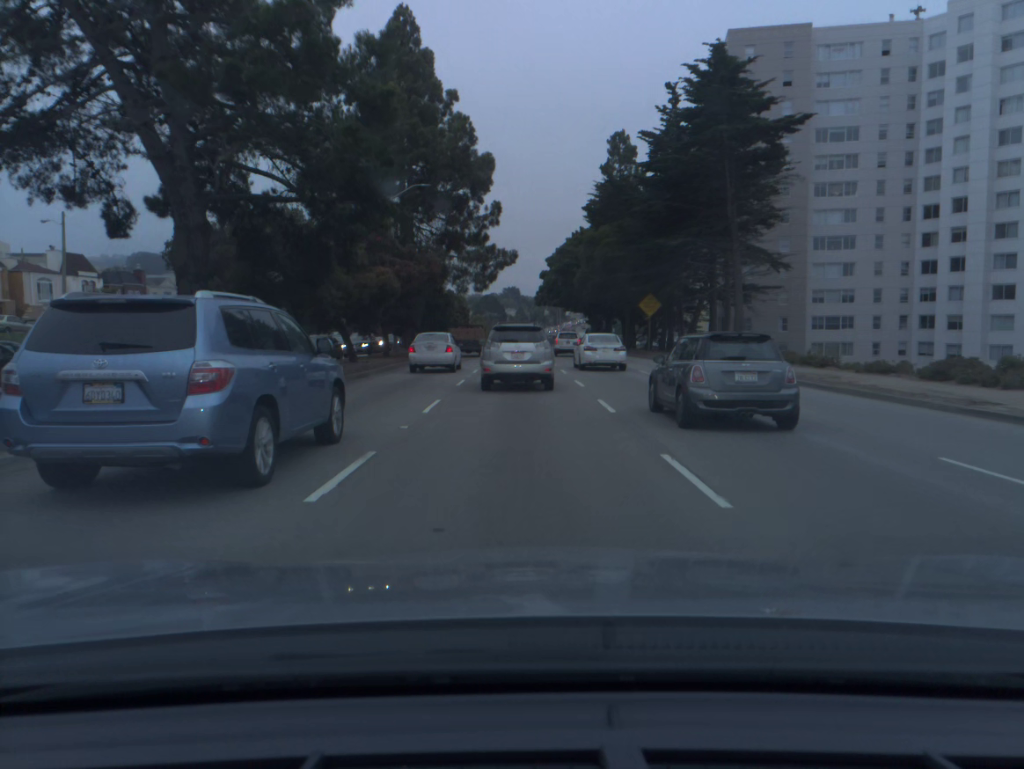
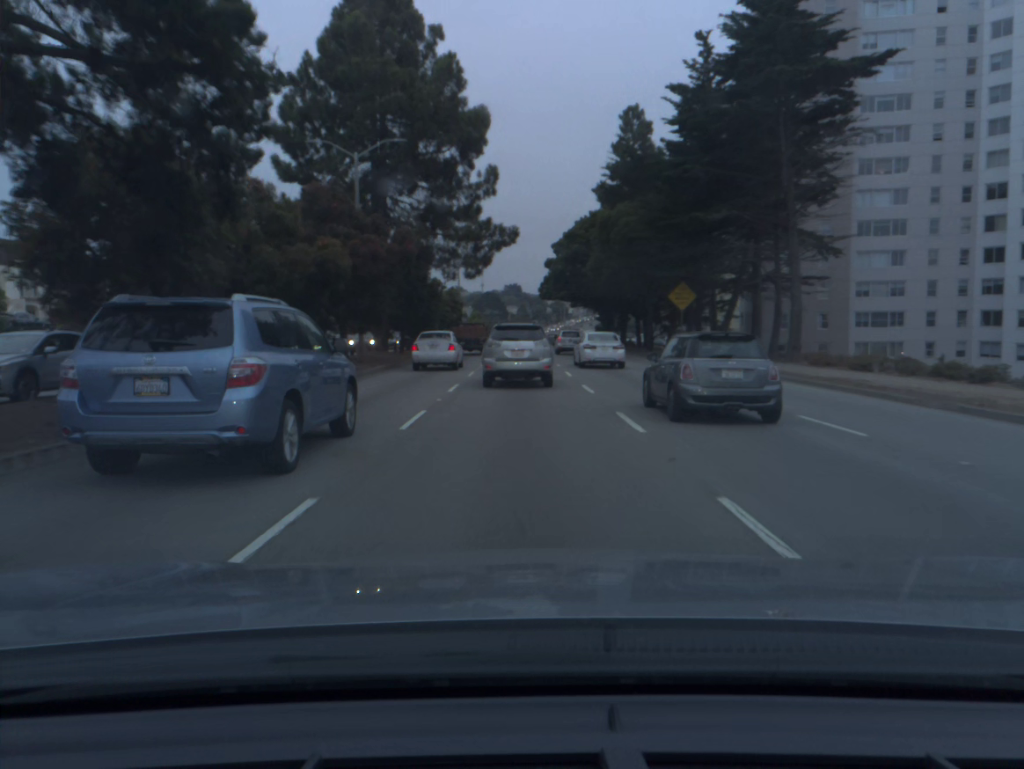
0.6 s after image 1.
(0.0, +10.0) m; 0°
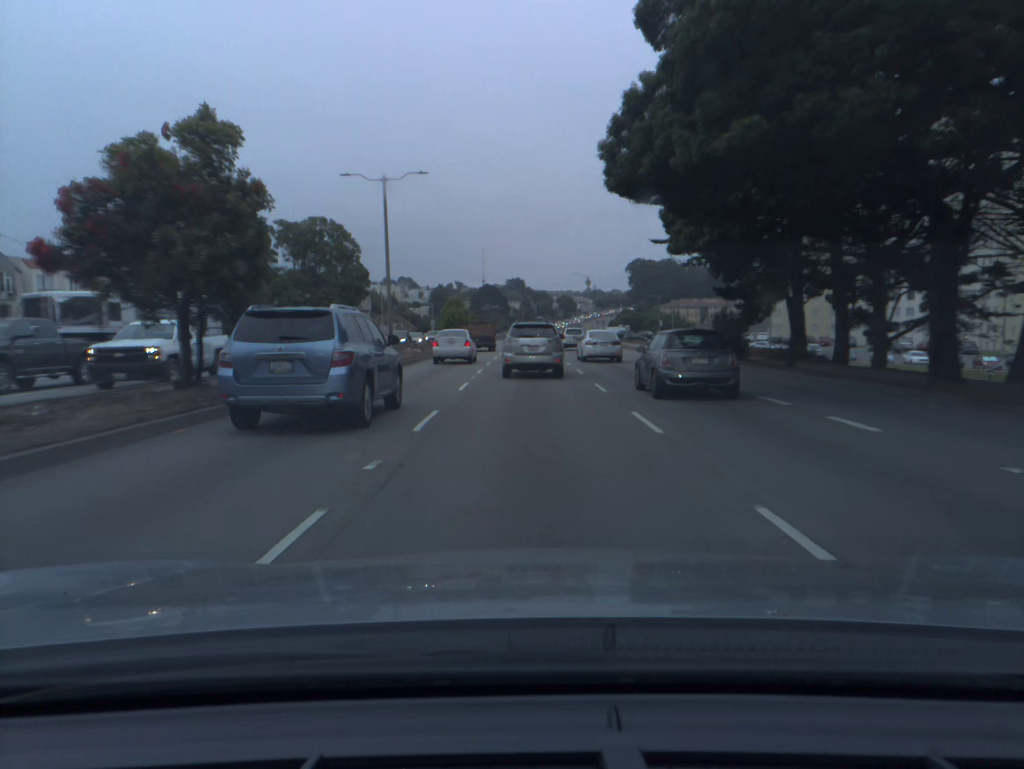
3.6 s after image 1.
(-0.2, +52.2) m; 0°
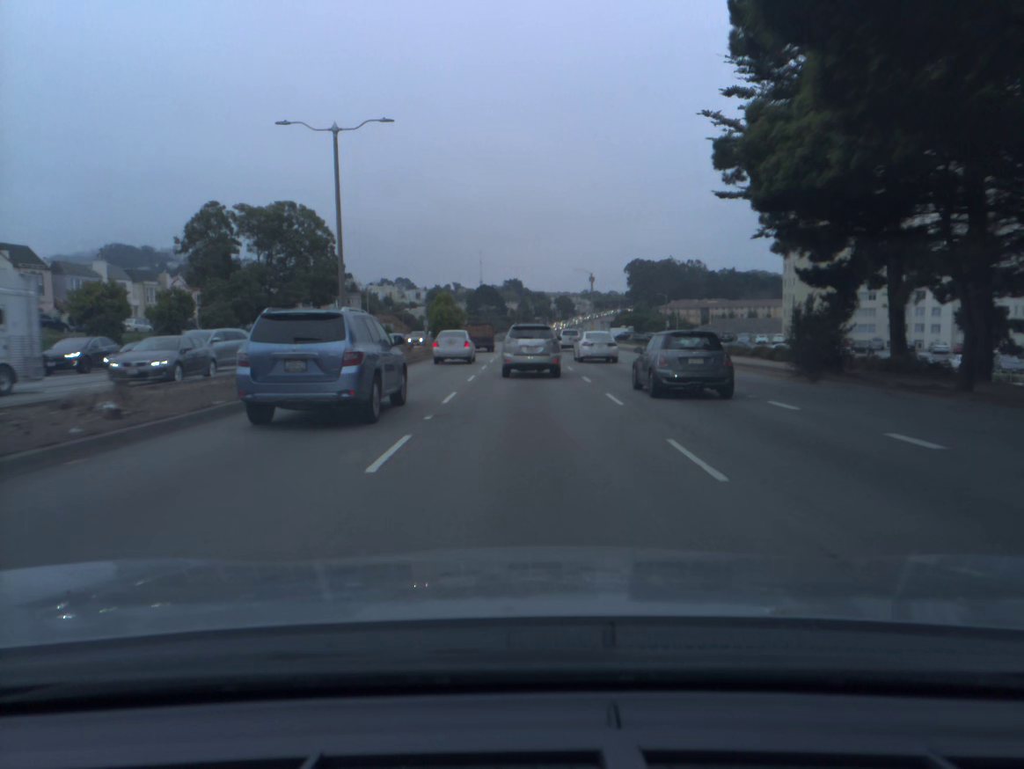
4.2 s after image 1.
(0.0, +10.8) m; 0°
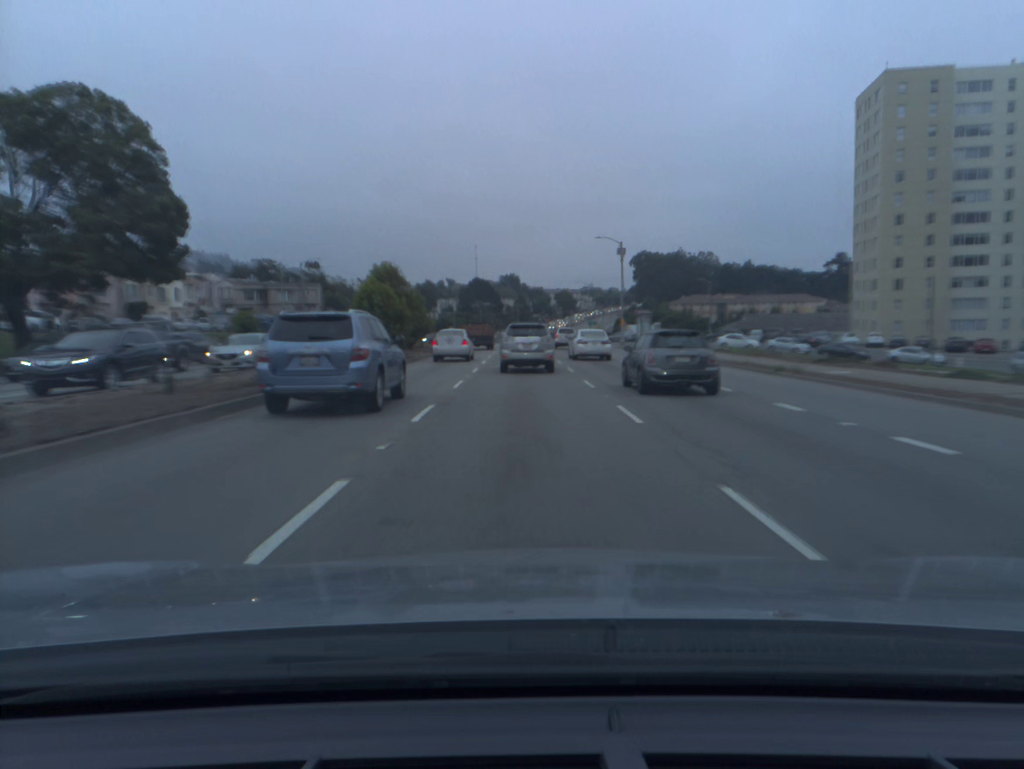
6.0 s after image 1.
(+0.1, +32.5) m; 0°
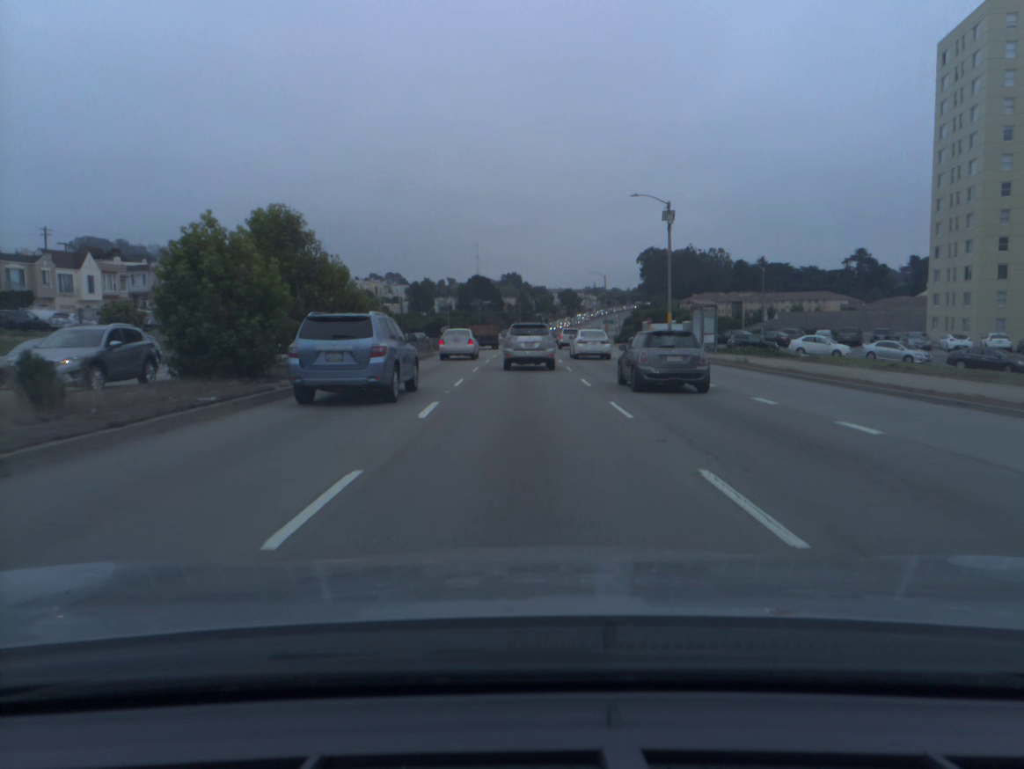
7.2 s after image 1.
(0.0, +21.7) m; 0°
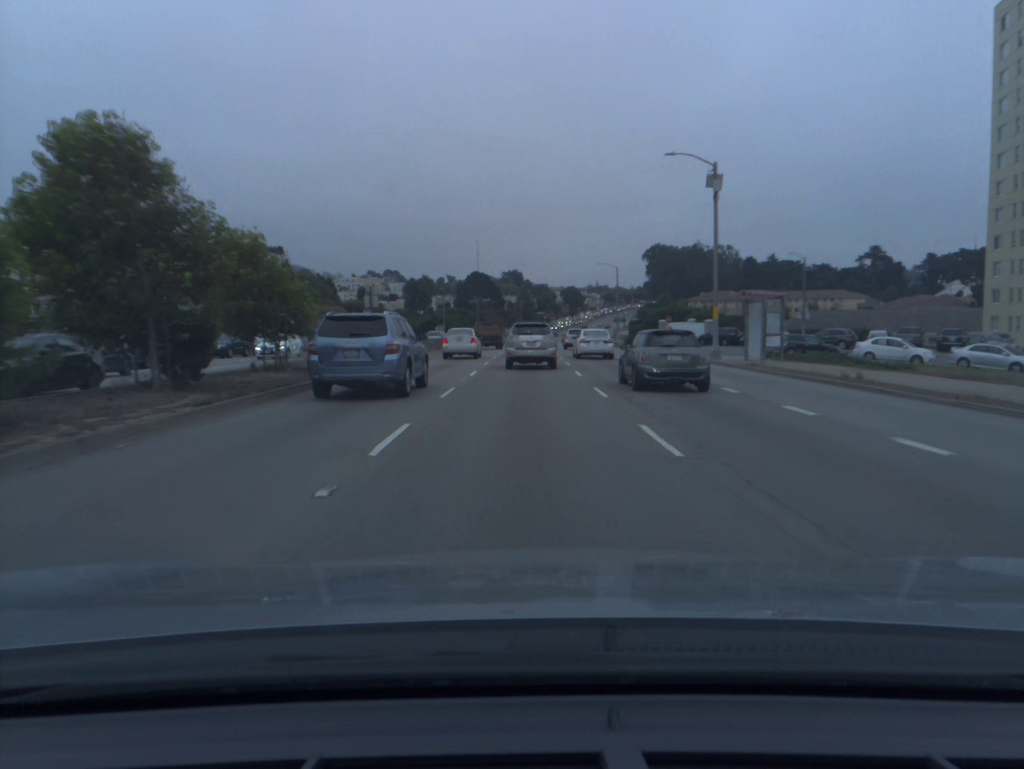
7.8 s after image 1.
(0.0, +10.8) m; 0°
